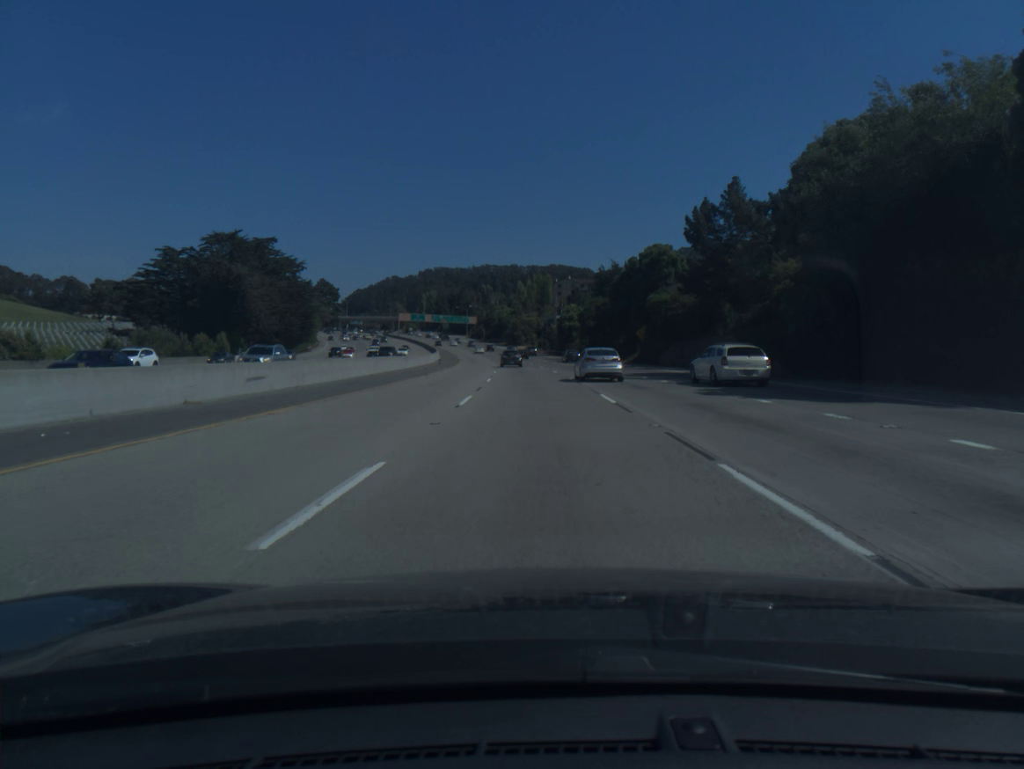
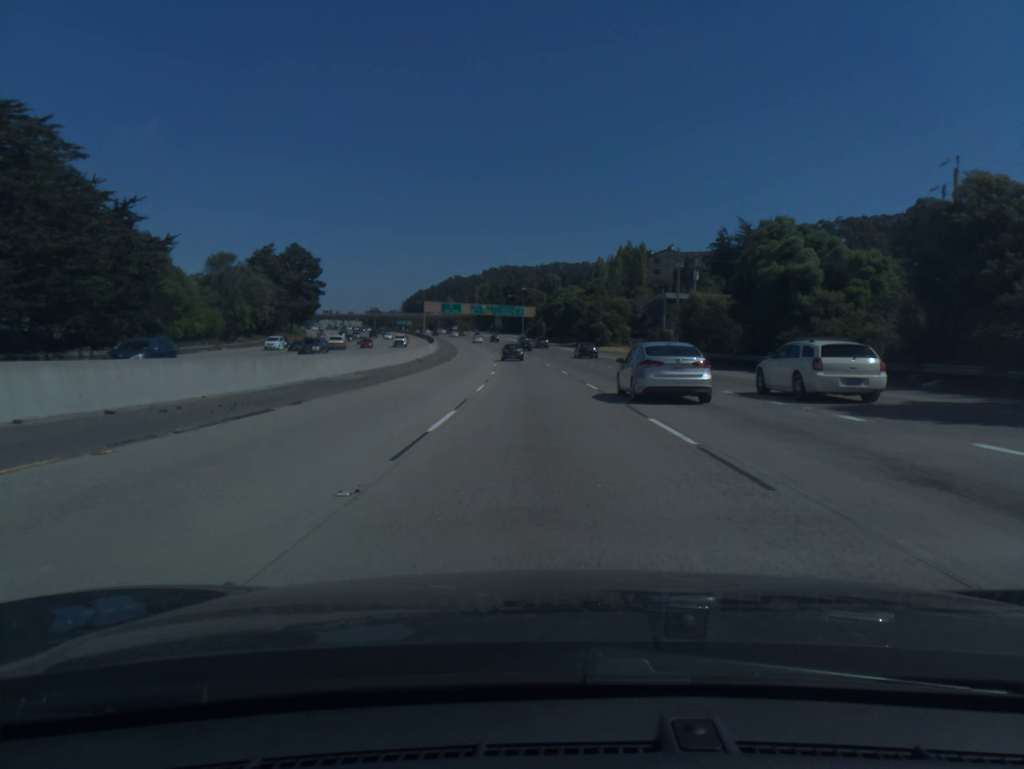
(-4.4, +94.2) m; -5°
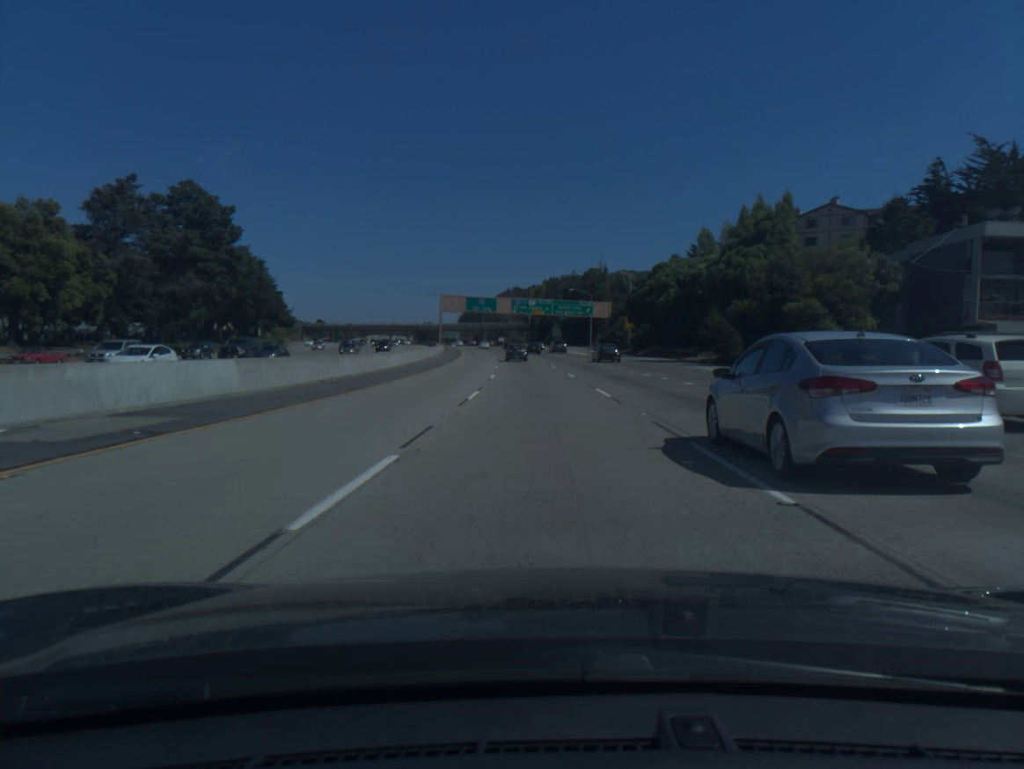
(-2.9, +74.9) m; -4°
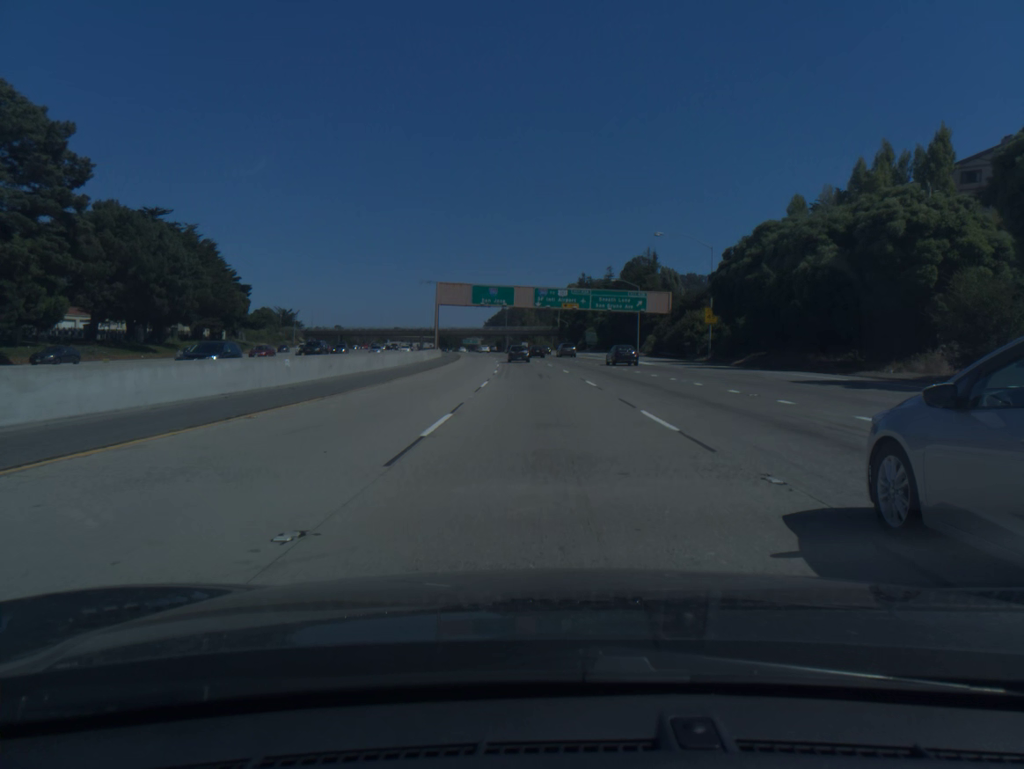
(-0.7, +37.2) m; -2°
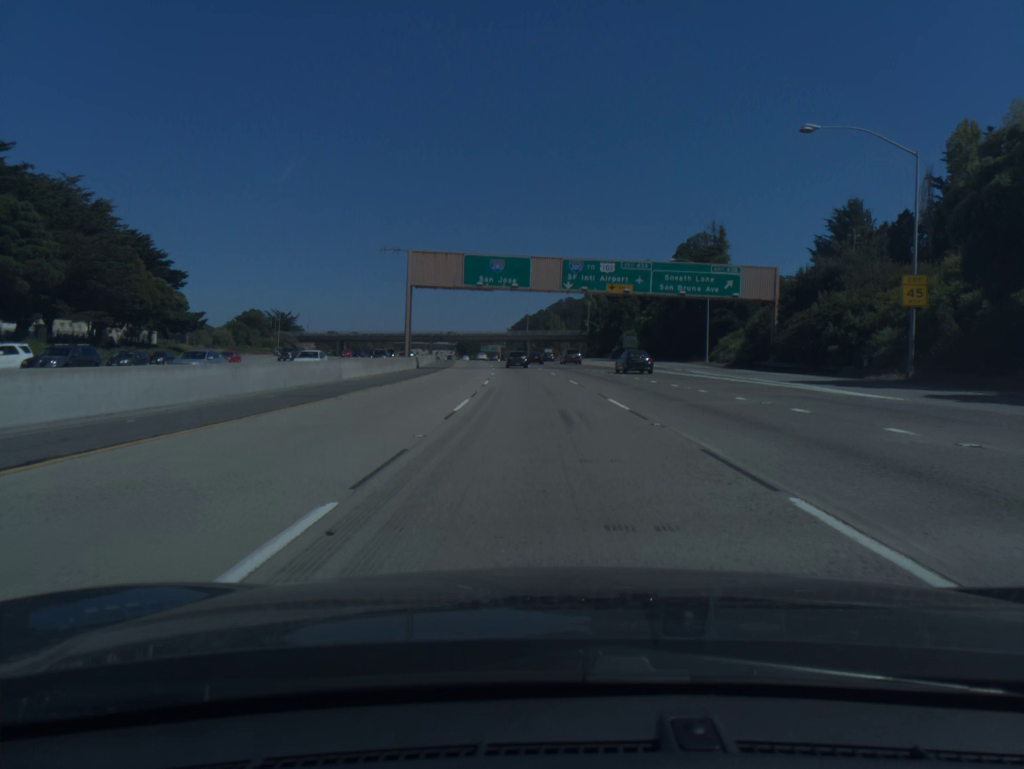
(-0.6, +37.1) m; -2°
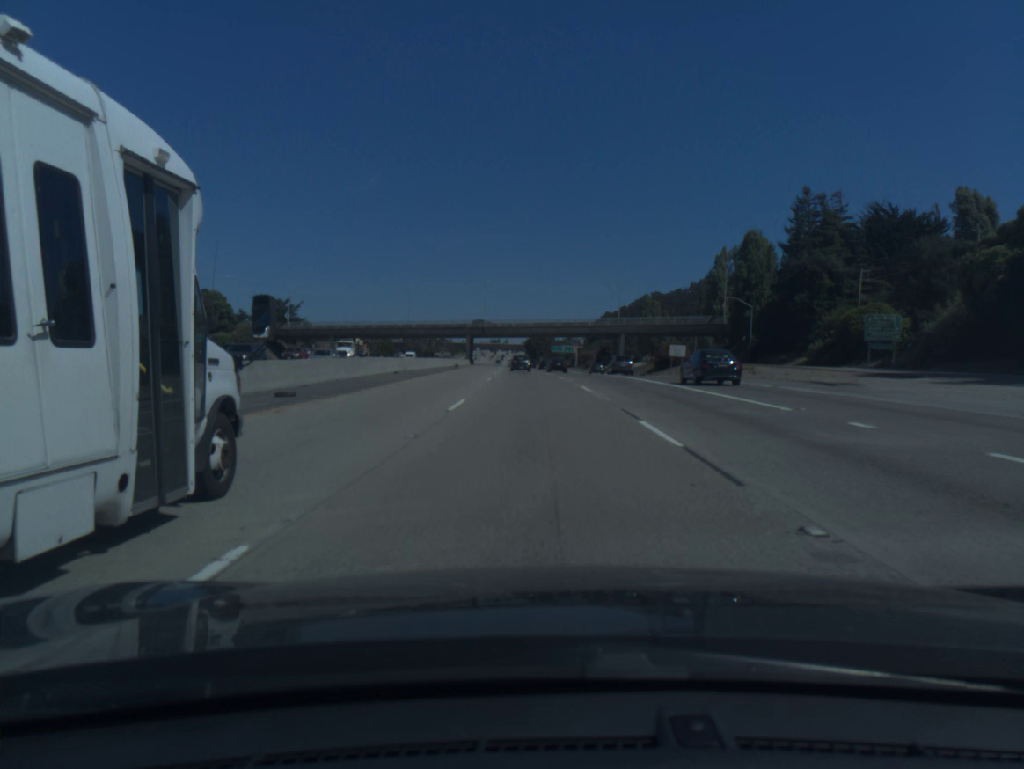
(-4.4, +92.3) m; -6°
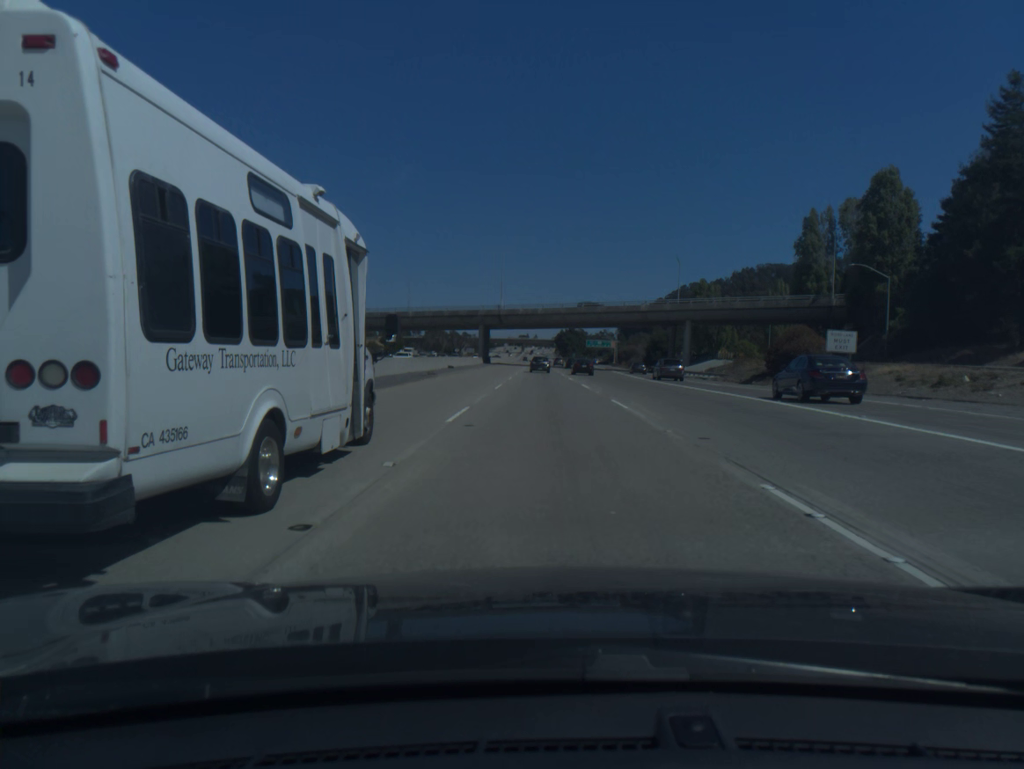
(-0.8, +37.4) m; -2°
